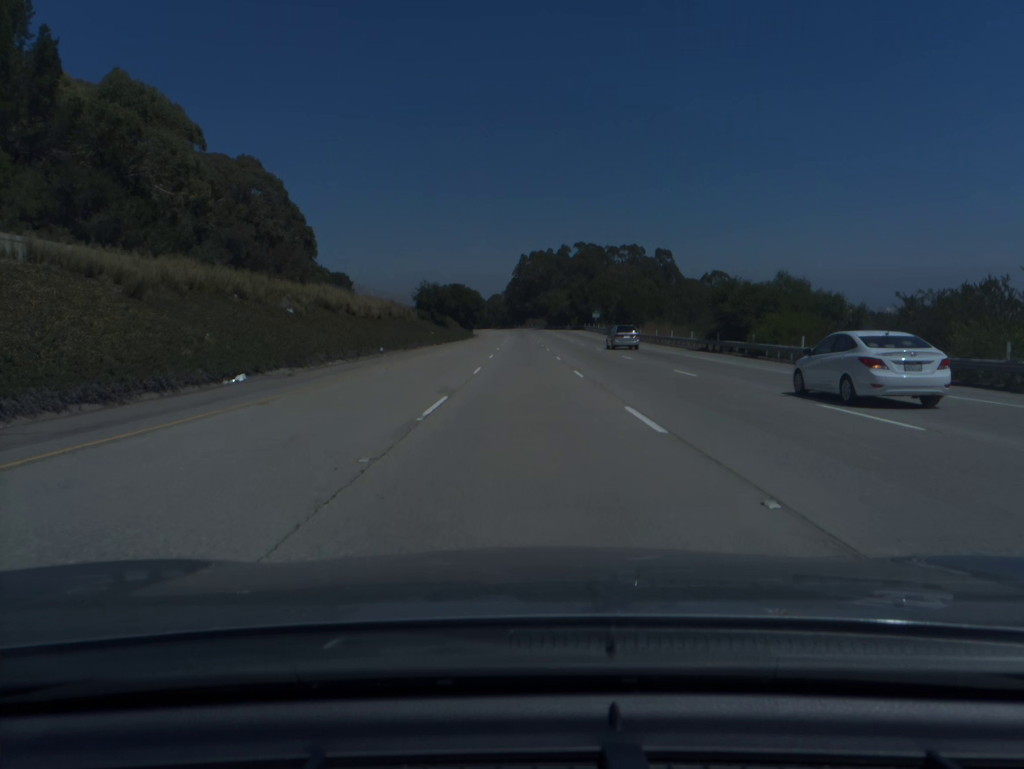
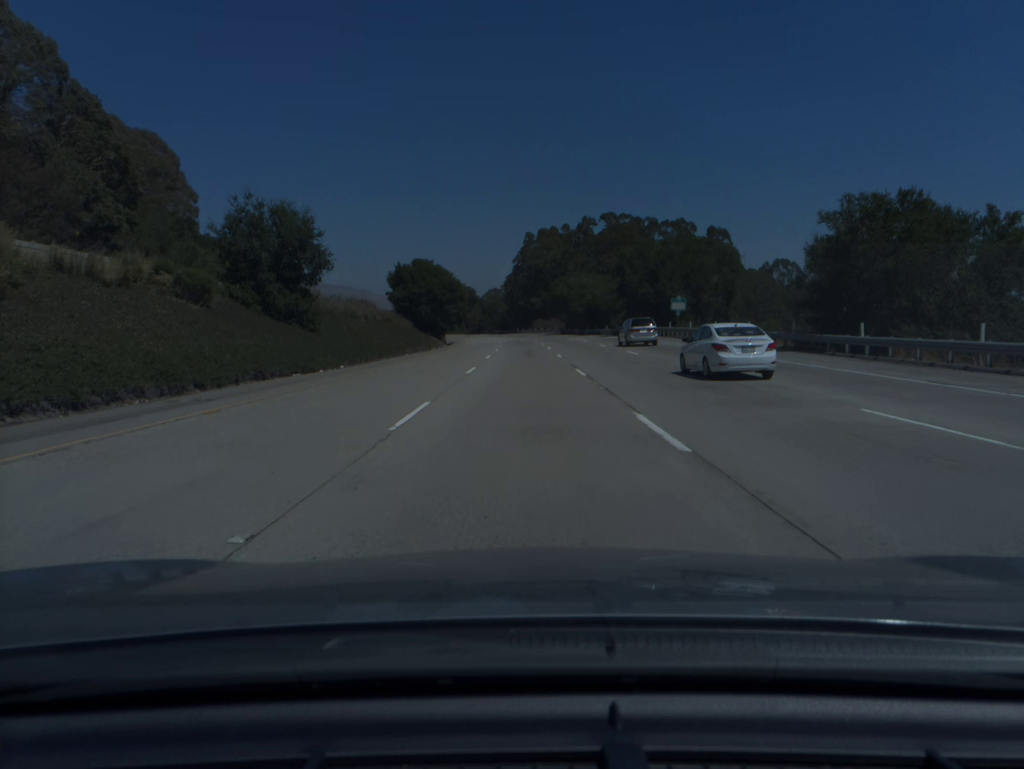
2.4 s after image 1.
(-0.2, +75.2) m; 0°
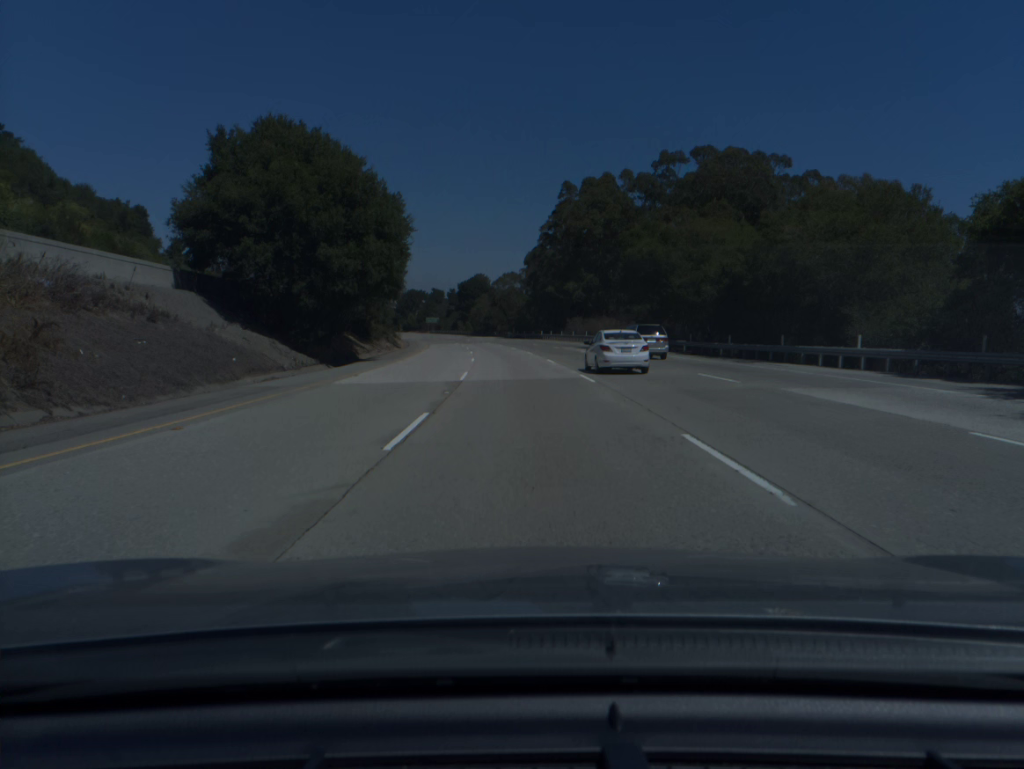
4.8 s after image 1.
(-0.6, +75.2) m; -2°
